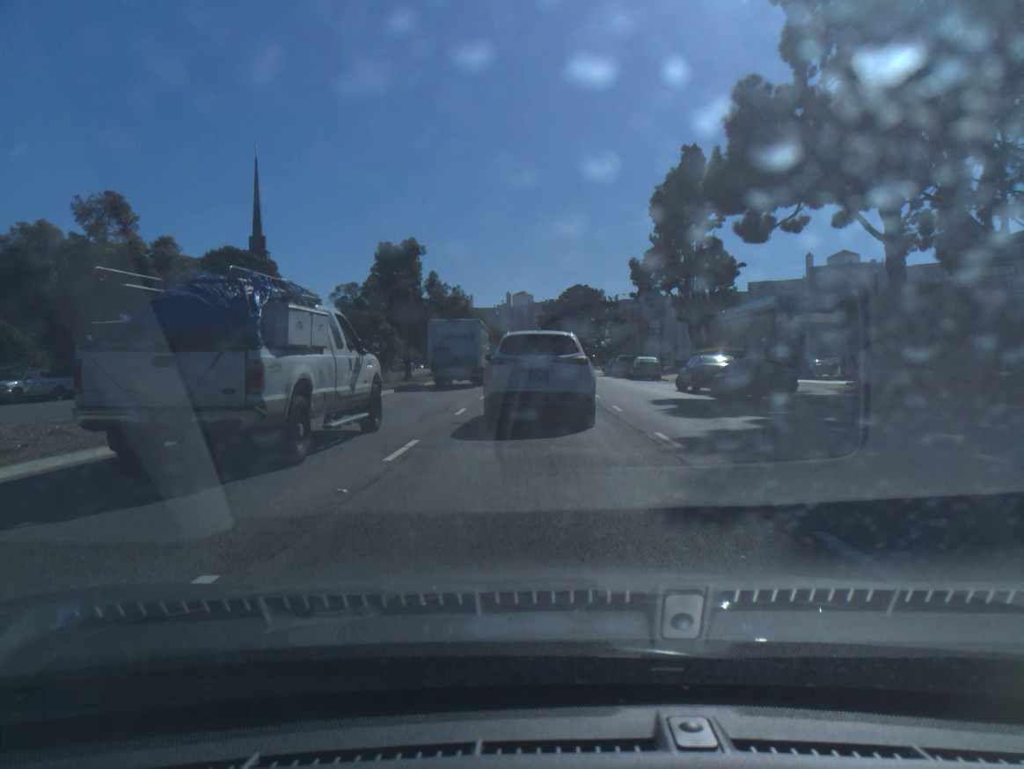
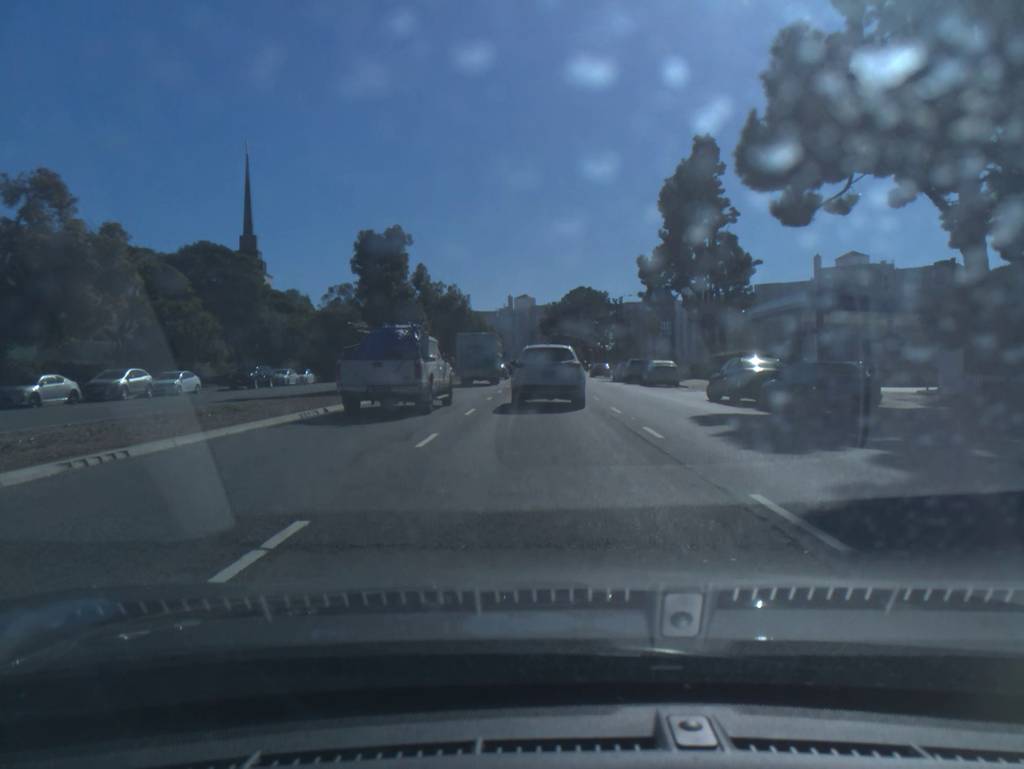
(0.0, +5.5) m; 0°
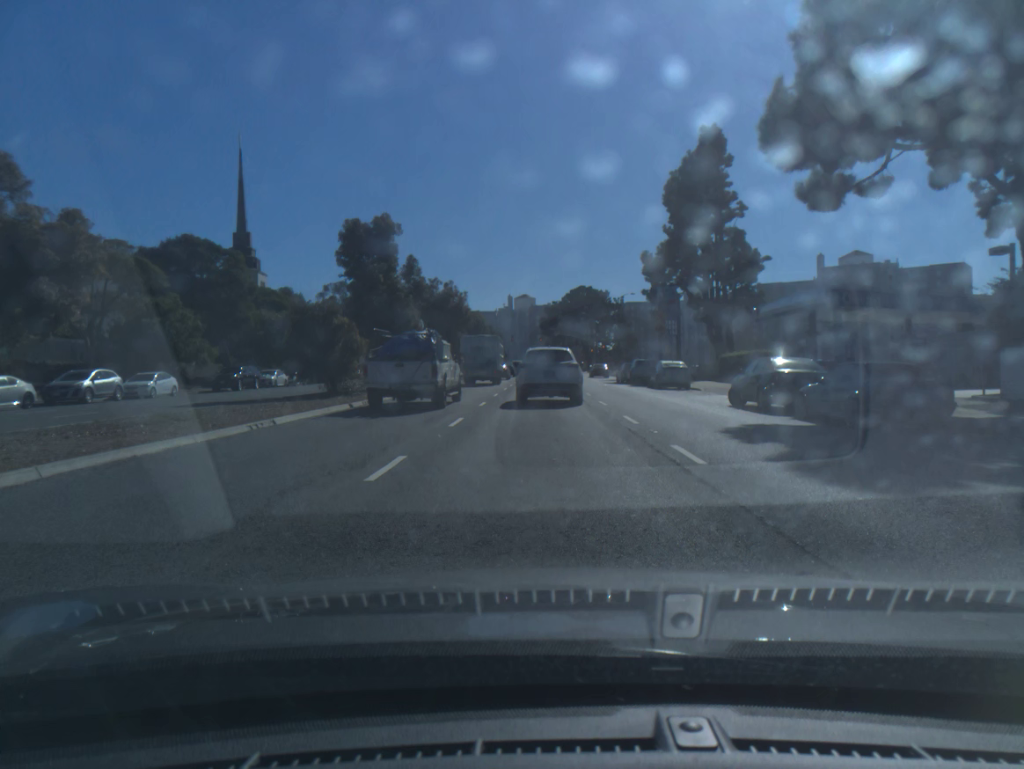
(0.0, +3.1) m; 0°
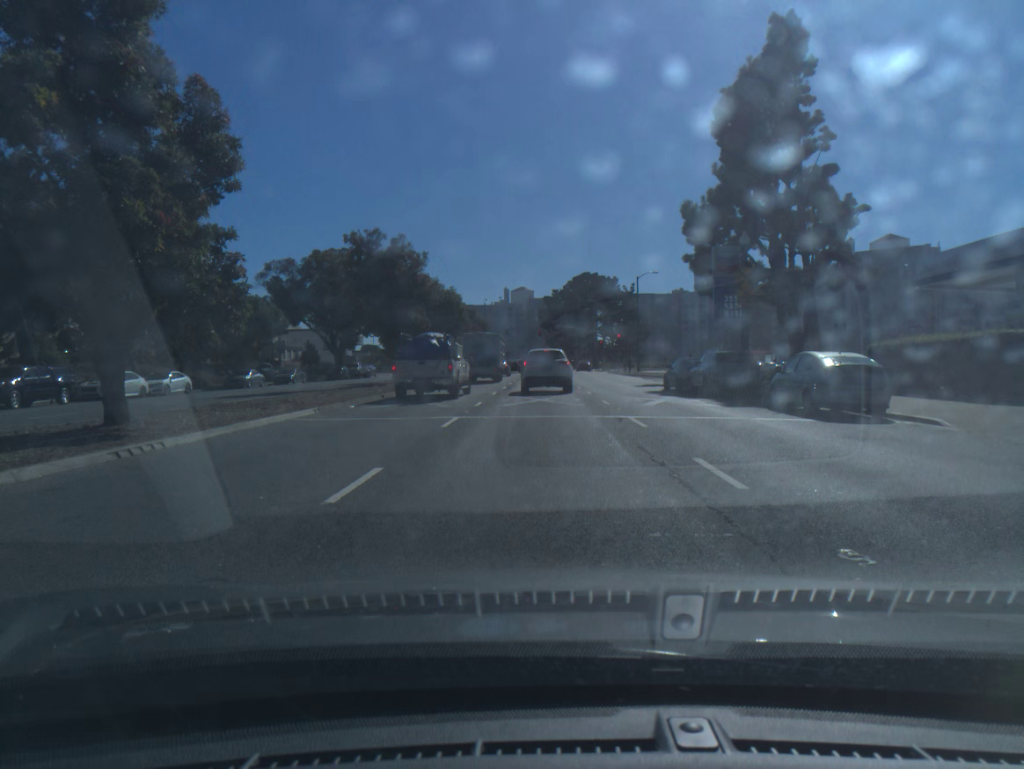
(0.0, +23.0) m; 0°
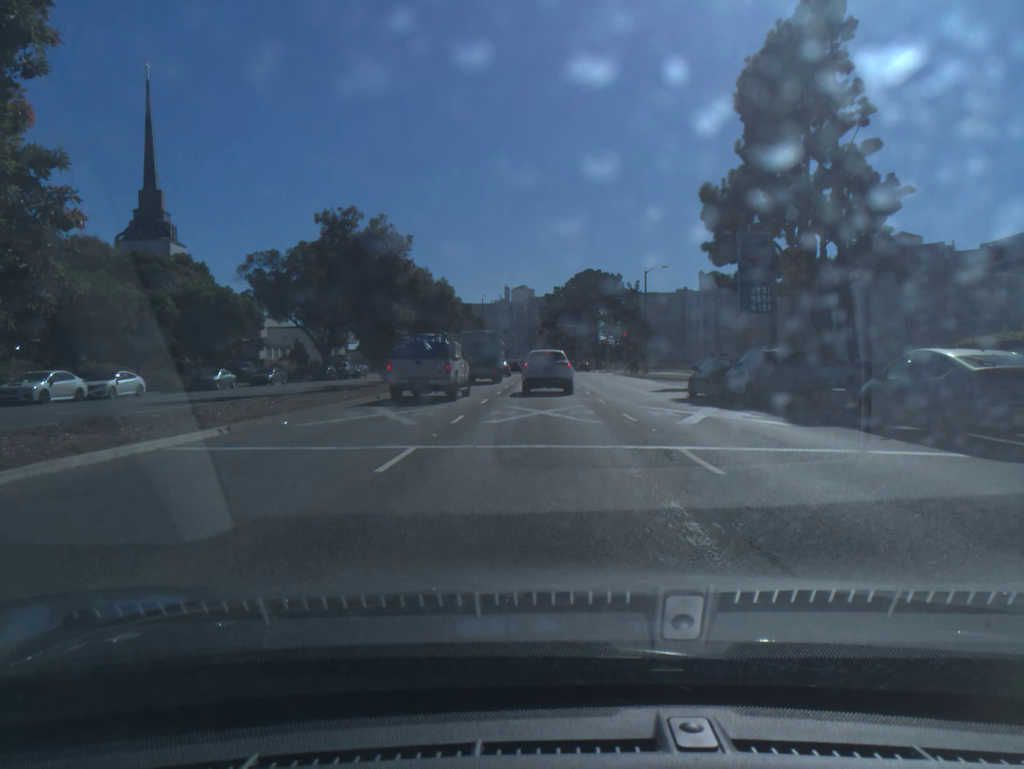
(0.0, +5.8) m; 0°
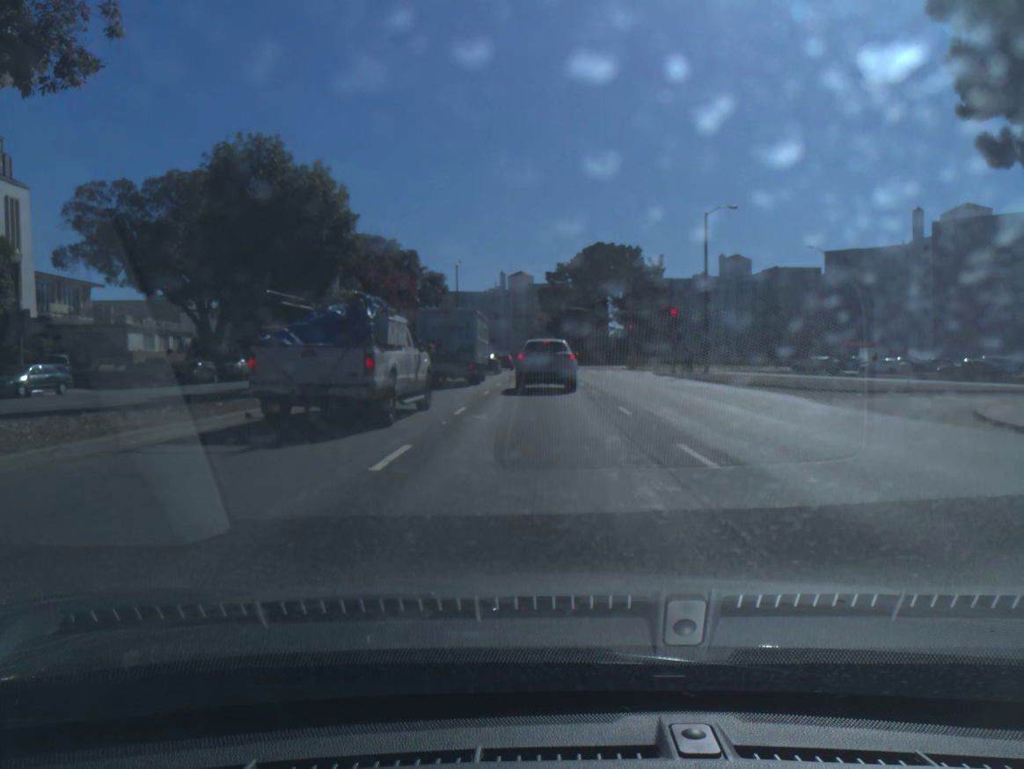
(0.0, +30.1) m; 0°
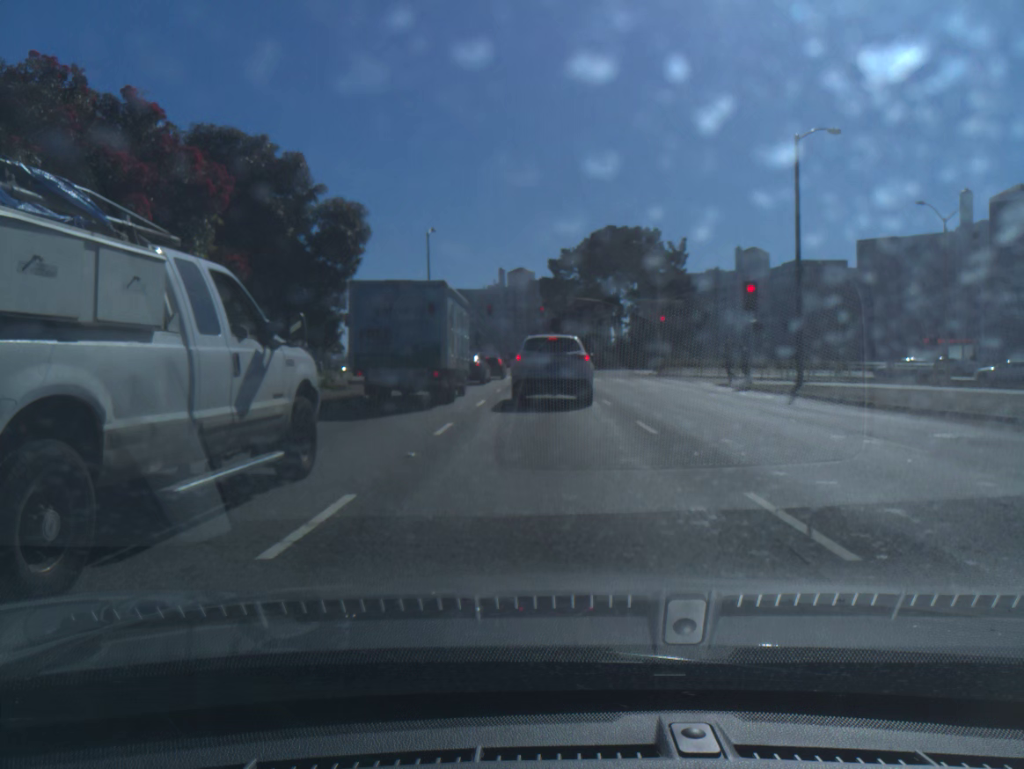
(0.0, +19.1) m; 0°
